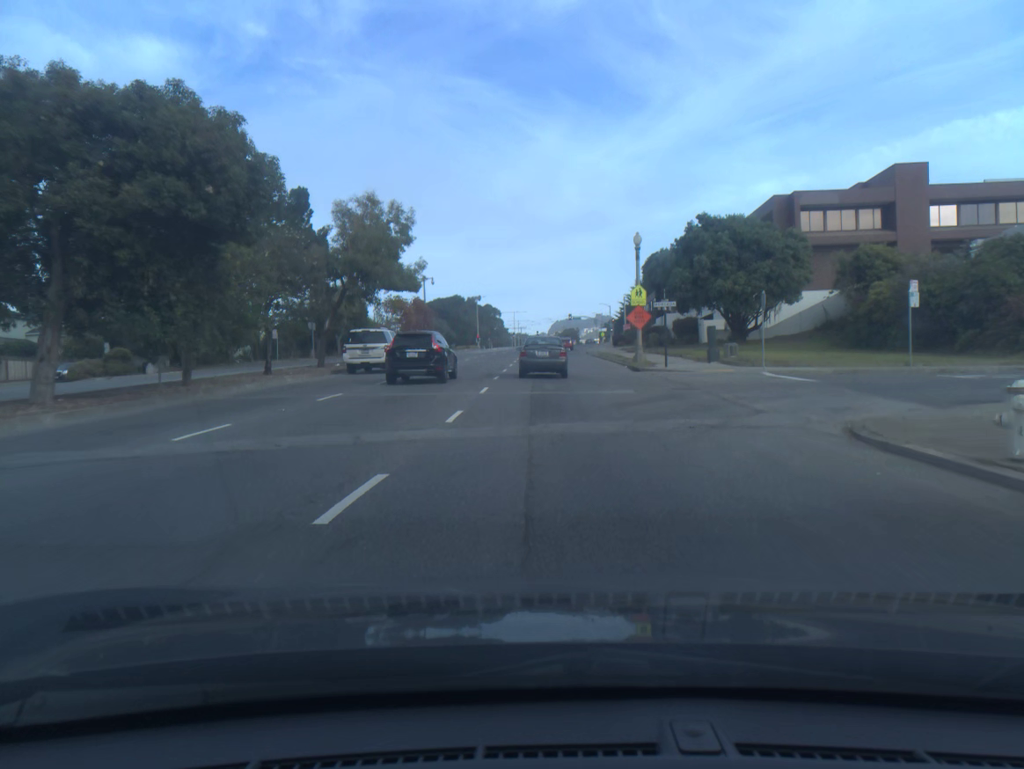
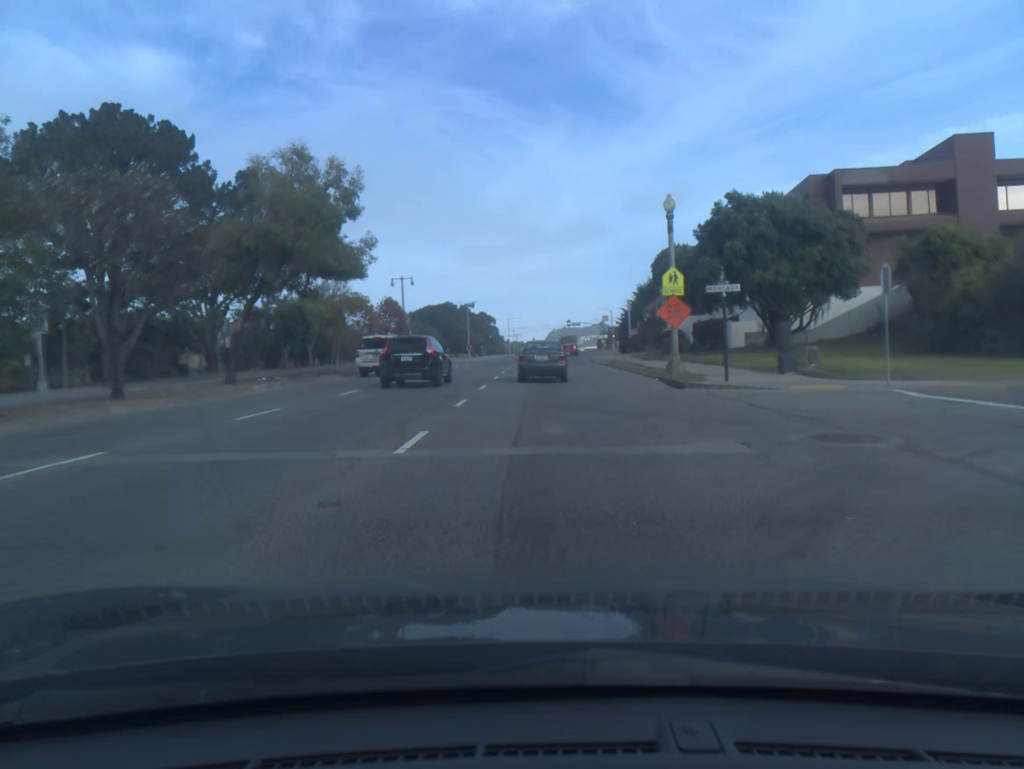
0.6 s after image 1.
(0.0, +11.1) m; 0°
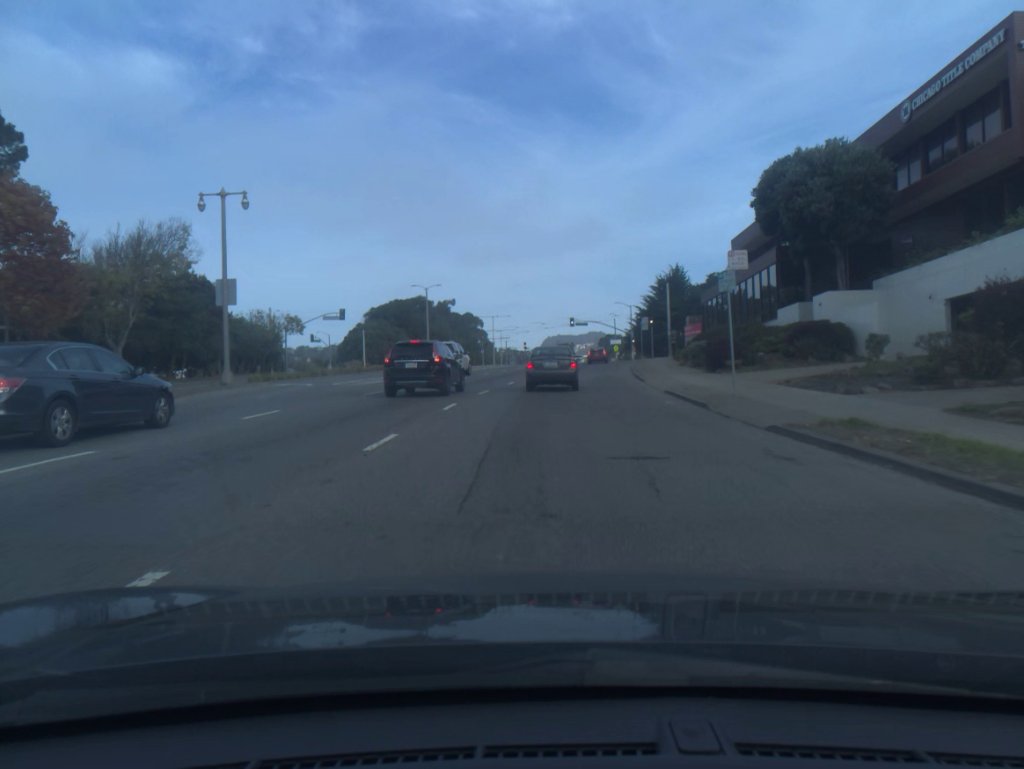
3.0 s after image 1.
(+0.1, +42.2) m; 0°
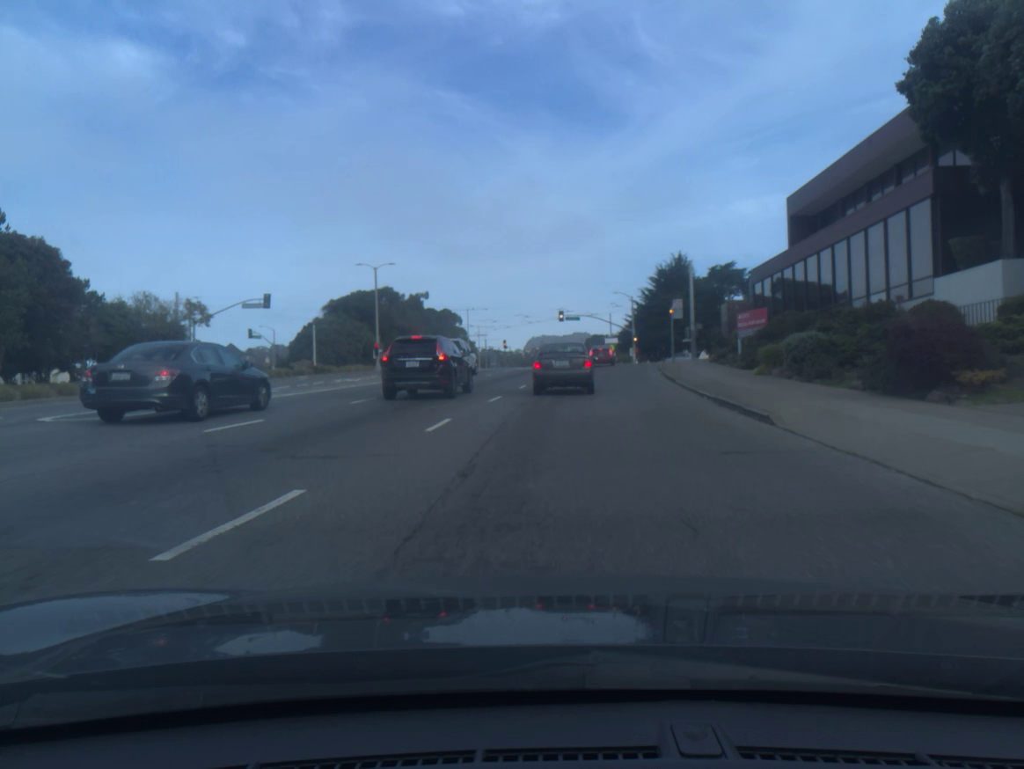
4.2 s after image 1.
(+0.2, +19.4) m; +1°
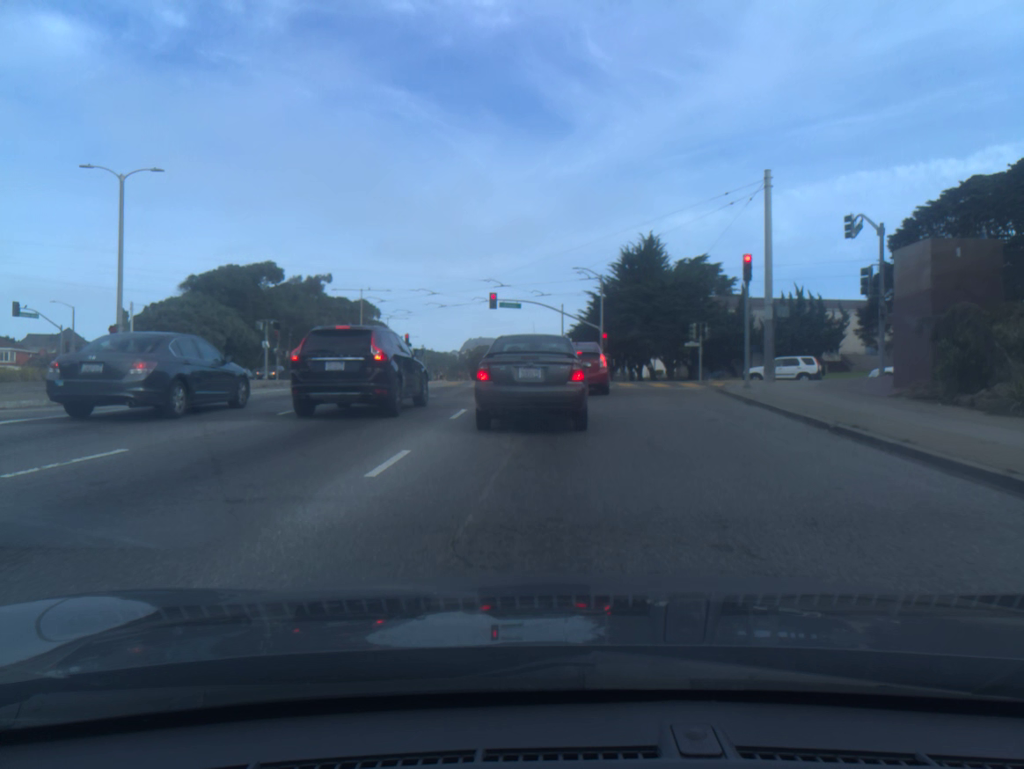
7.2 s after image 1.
(+1.4, +33.8) m; +5°
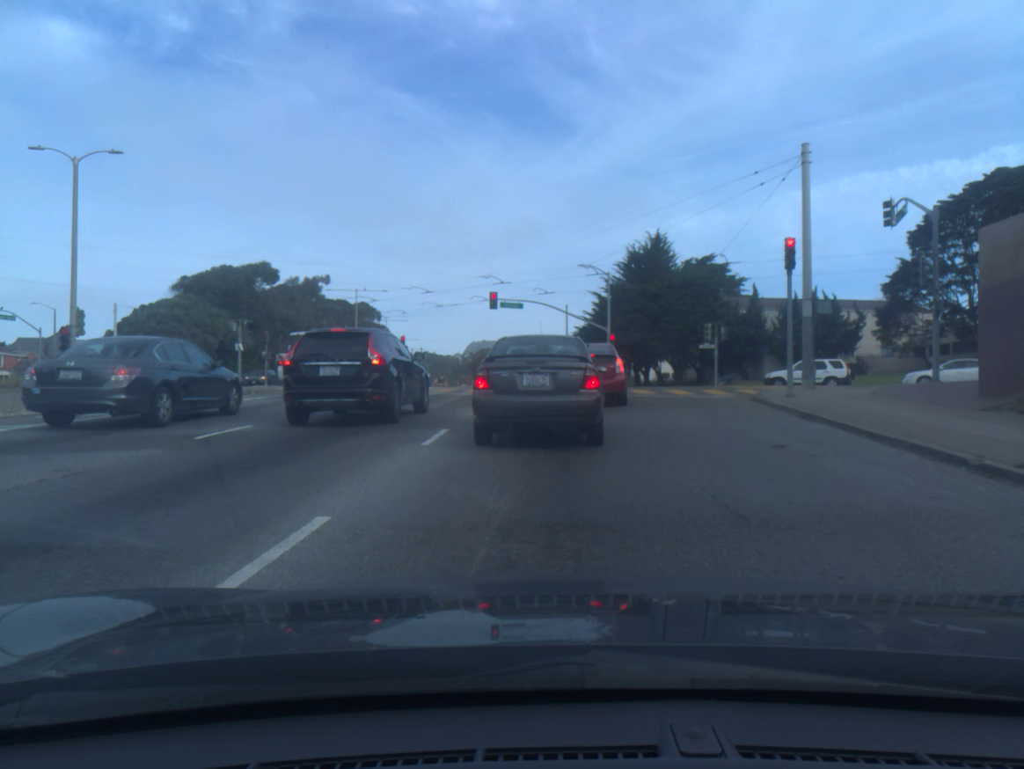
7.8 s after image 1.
(0.0, +3.8) m; 0°
